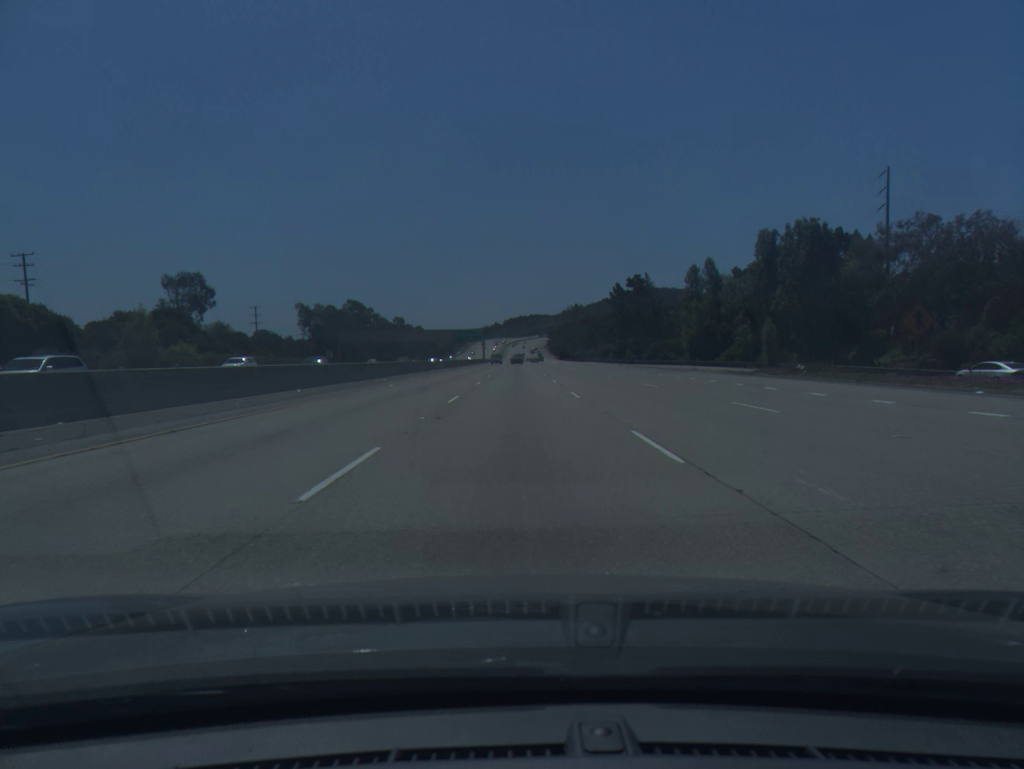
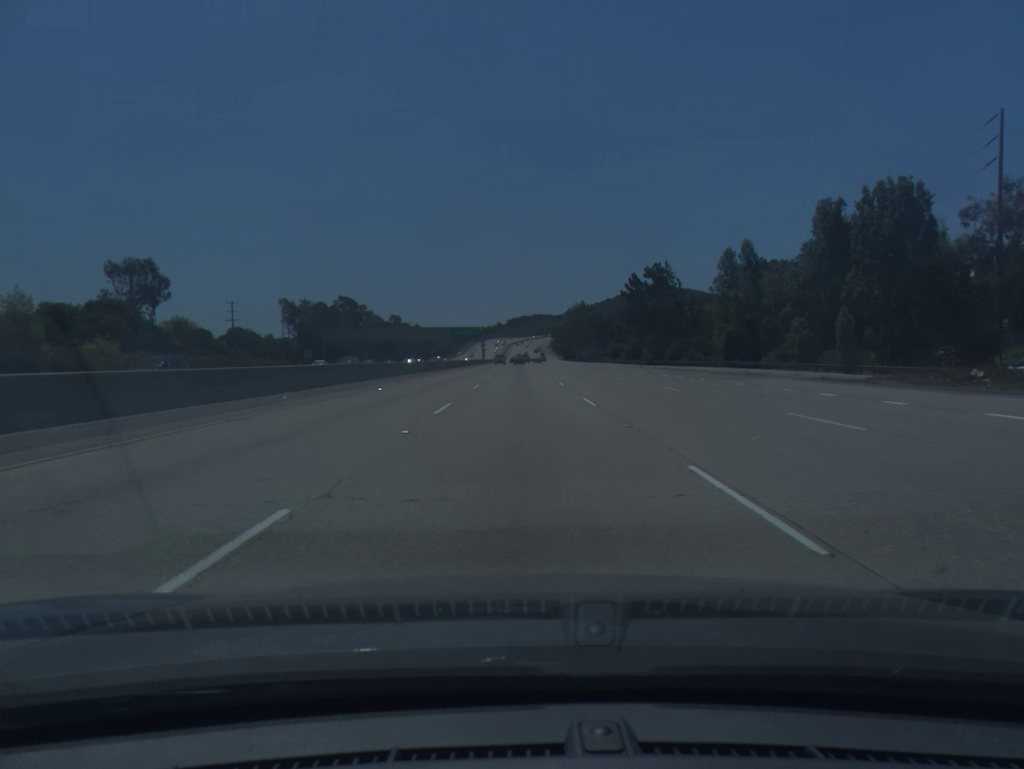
(0.0, +18.3) m; 0°
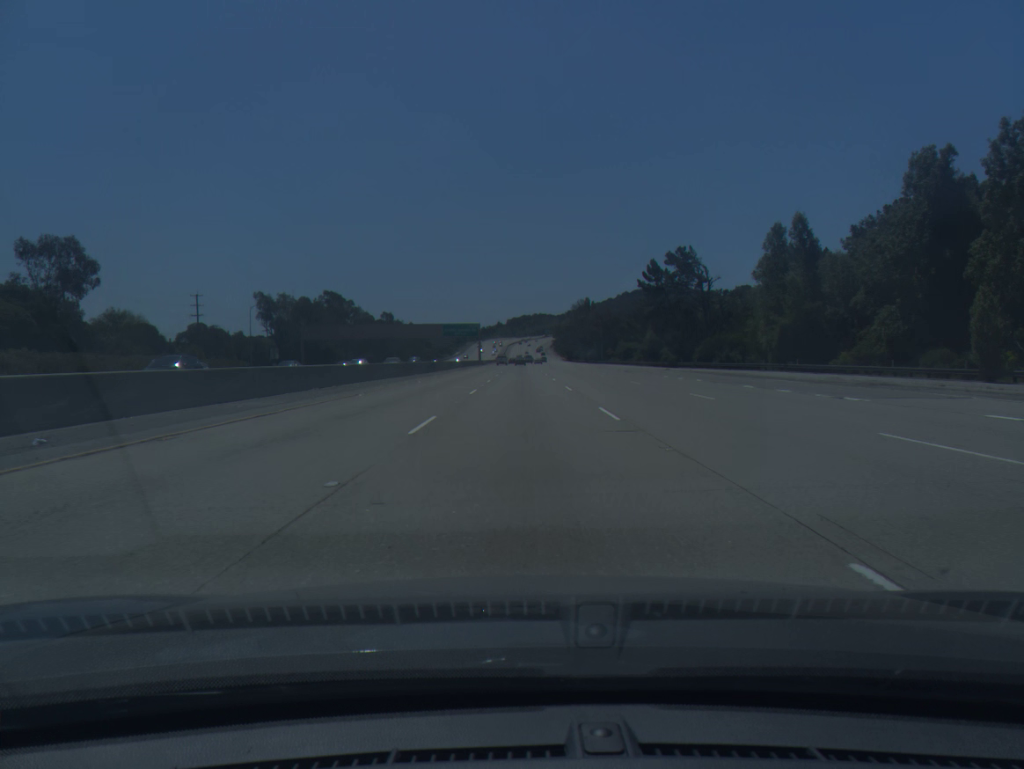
(0.0, +18.3) m; 0°
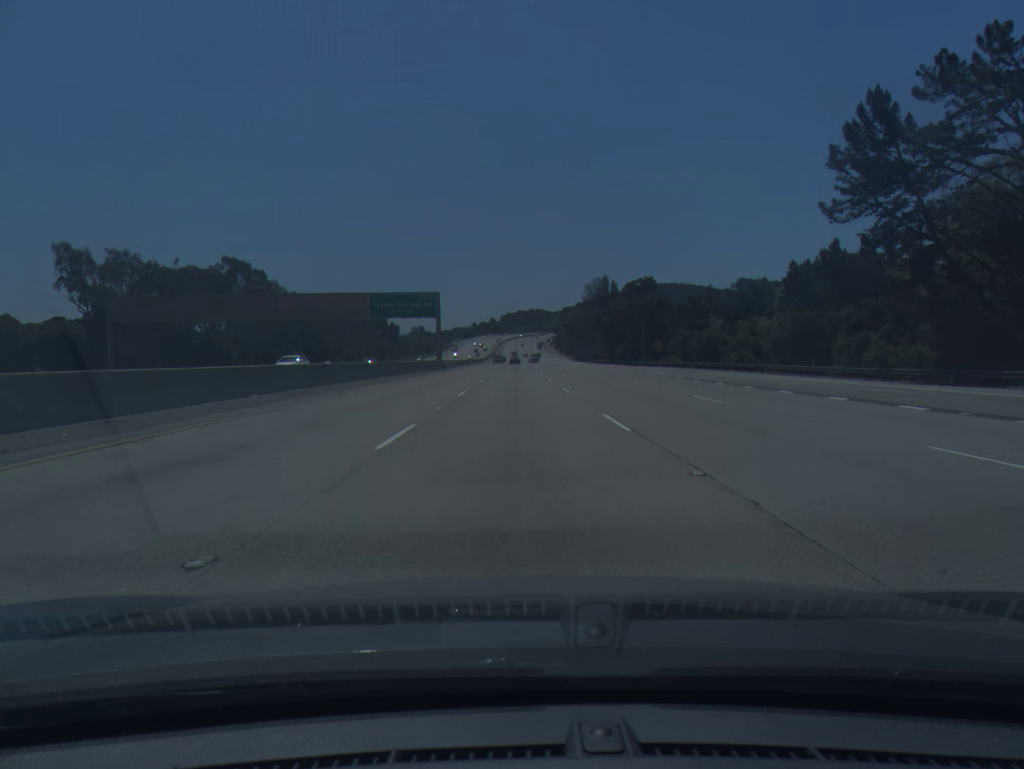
(+0.3, +73.4) m; 0°
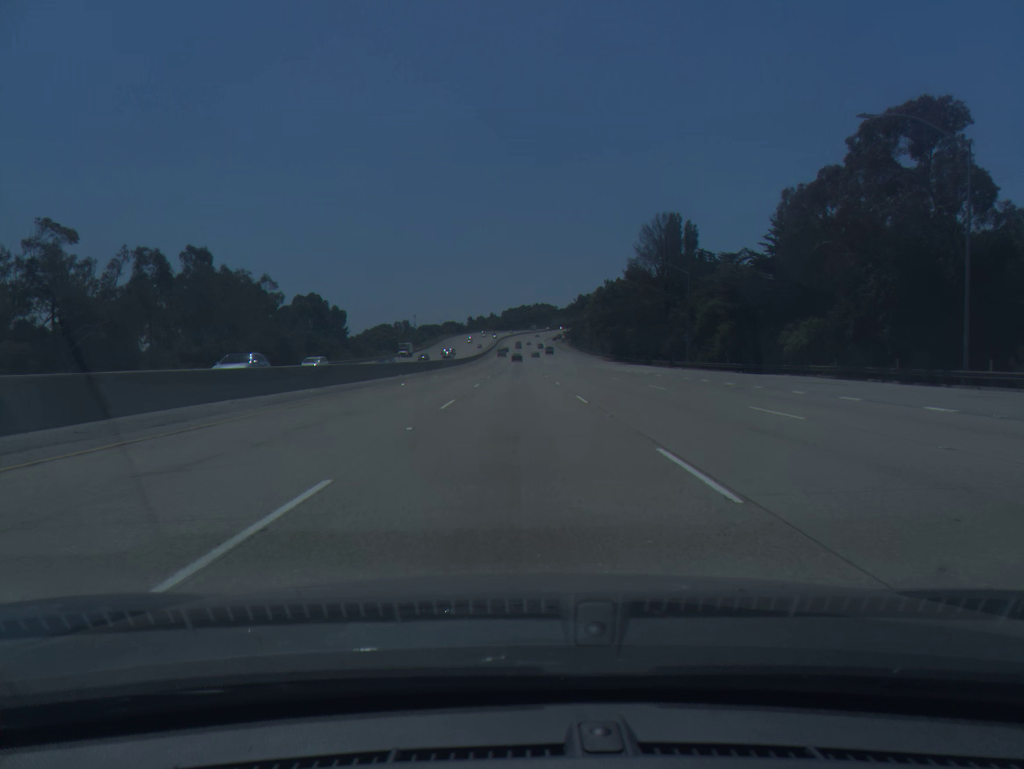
(-0.2, +91.7) m; 0°
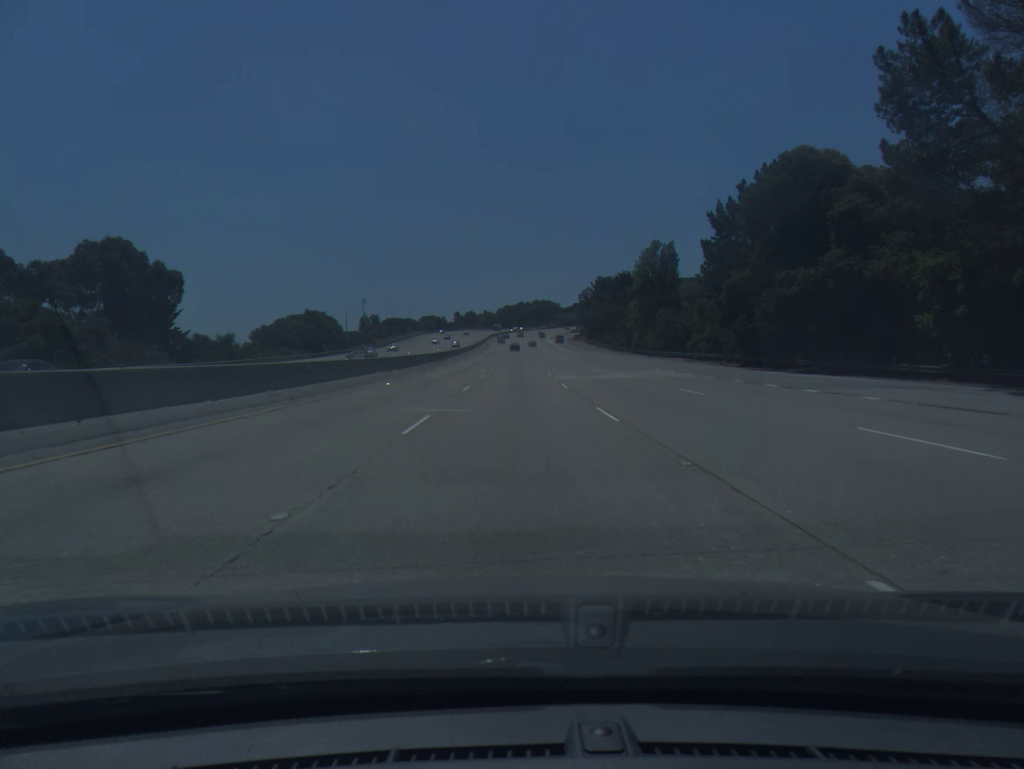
(-0.1, +91.7) m; 0°
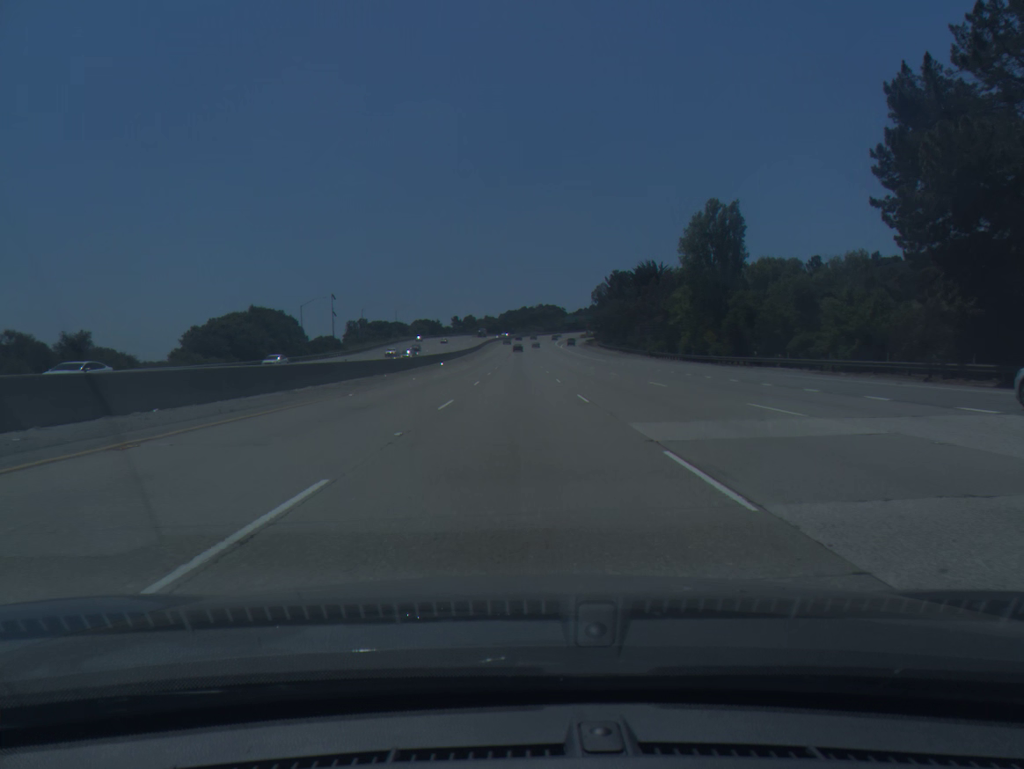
(0.0, +36.6) m; 0°
